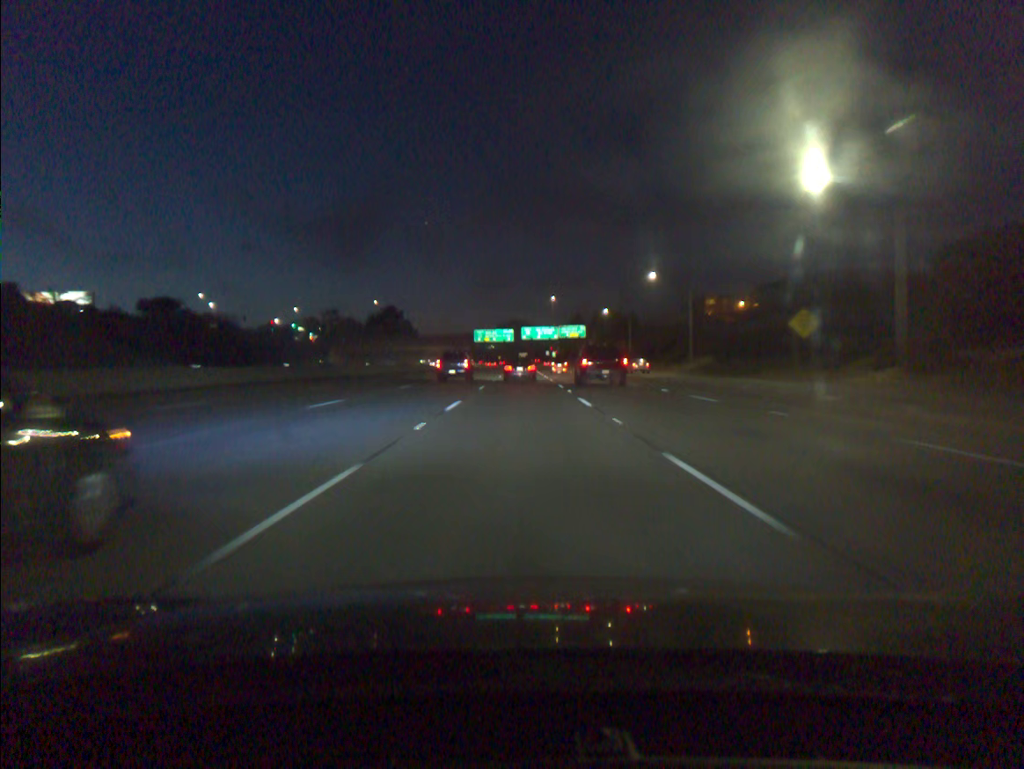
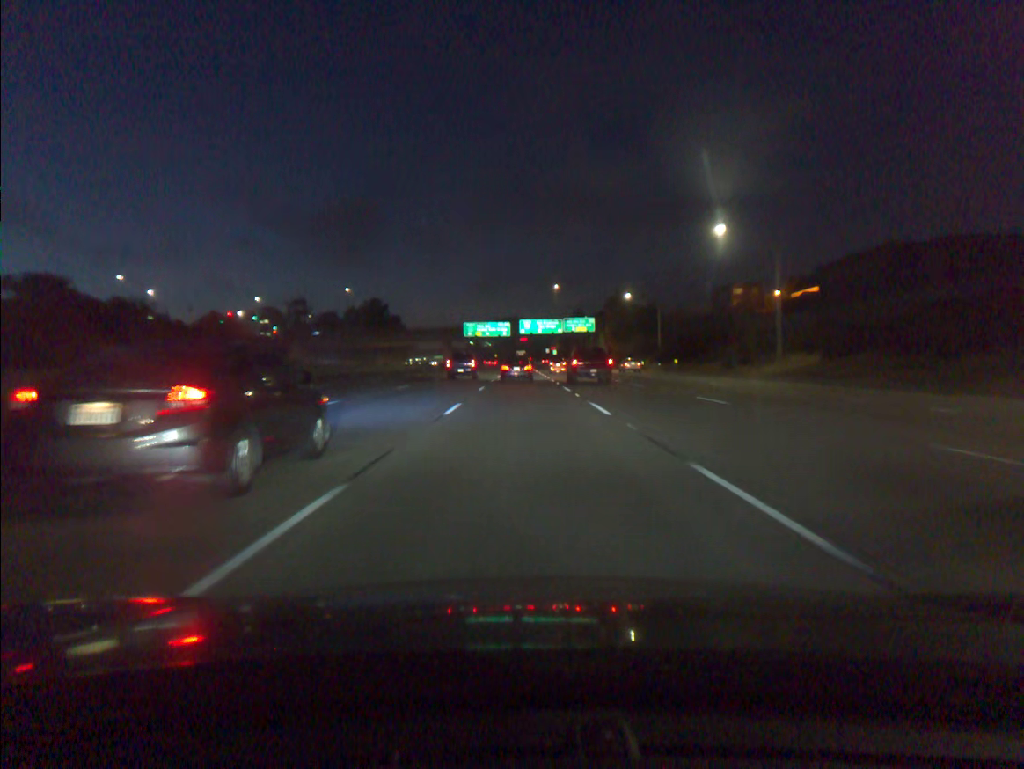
(0.0, +30.0) m; 0°
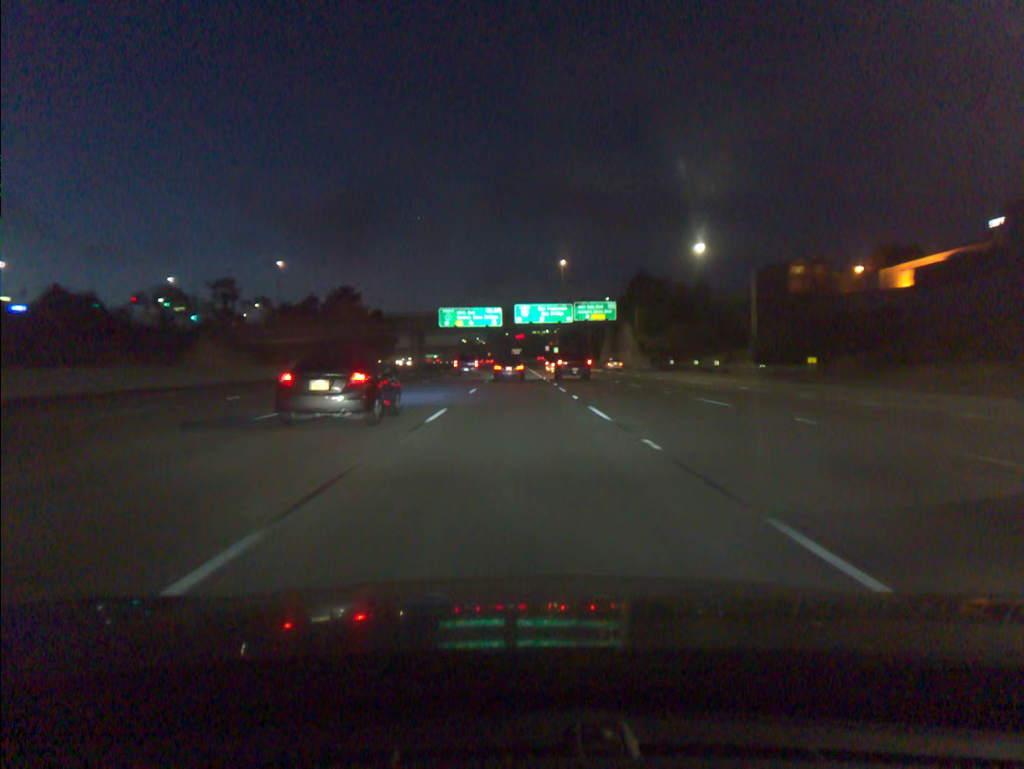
(+0.2, +44.3) m; 0°
